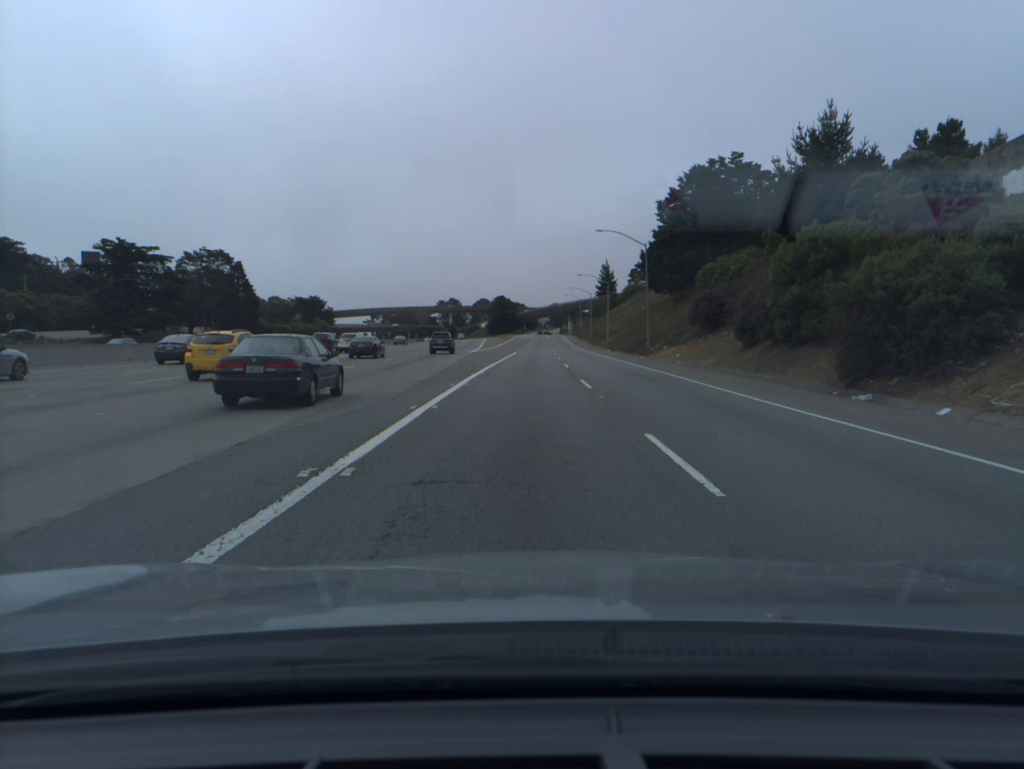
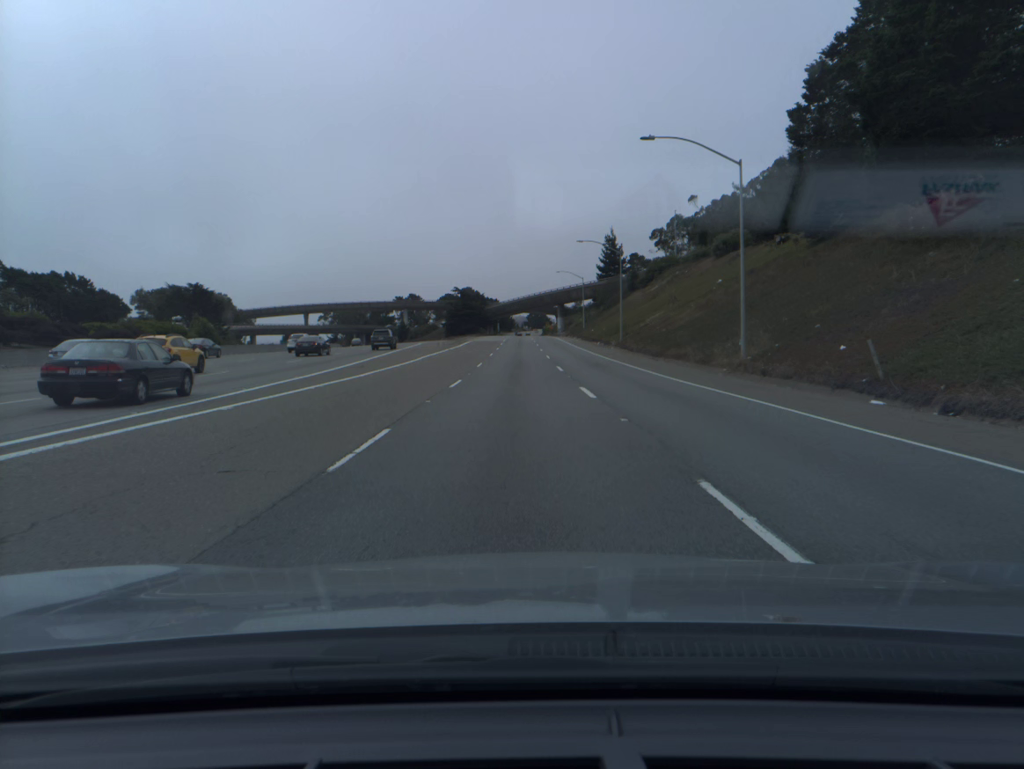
(+1.4, +77.0) m; +2°
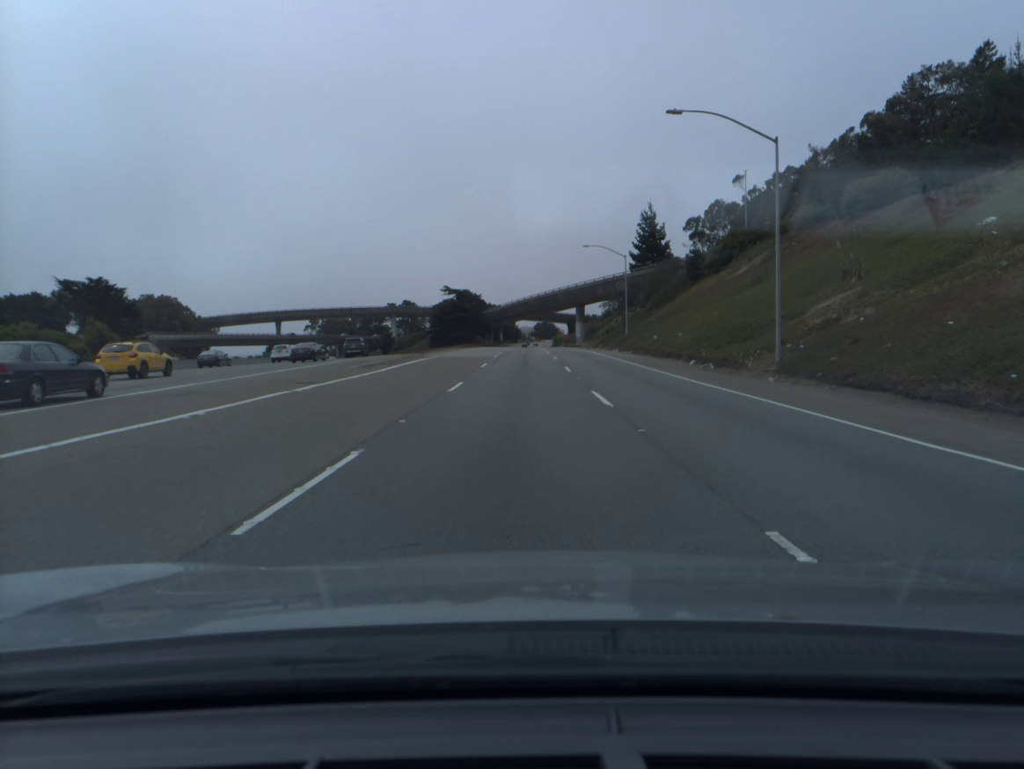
(-0.1, +46.5) m; 0°
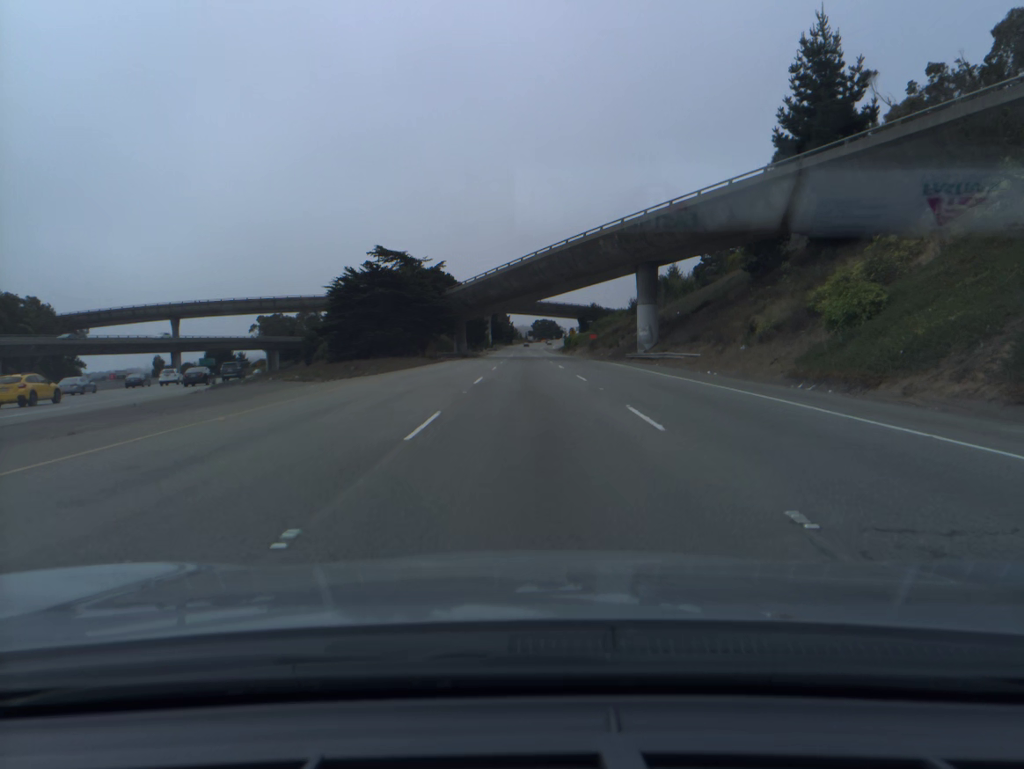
(0.0, +77.0) m; 0°
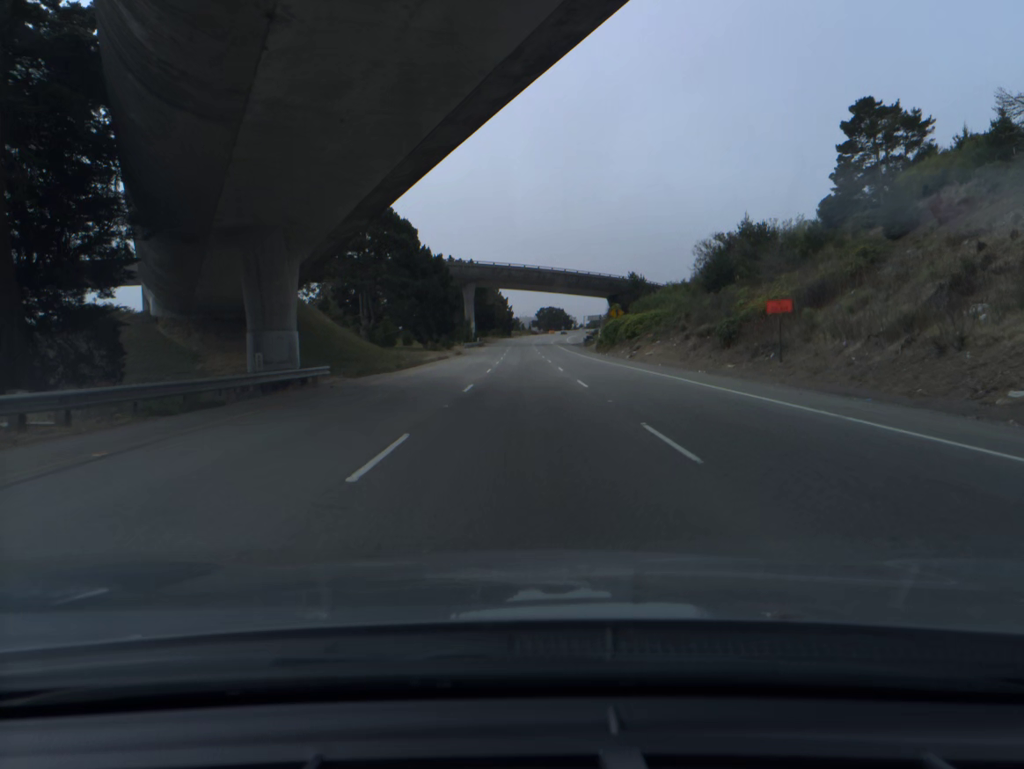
(0.0, +76.7) m; 0°
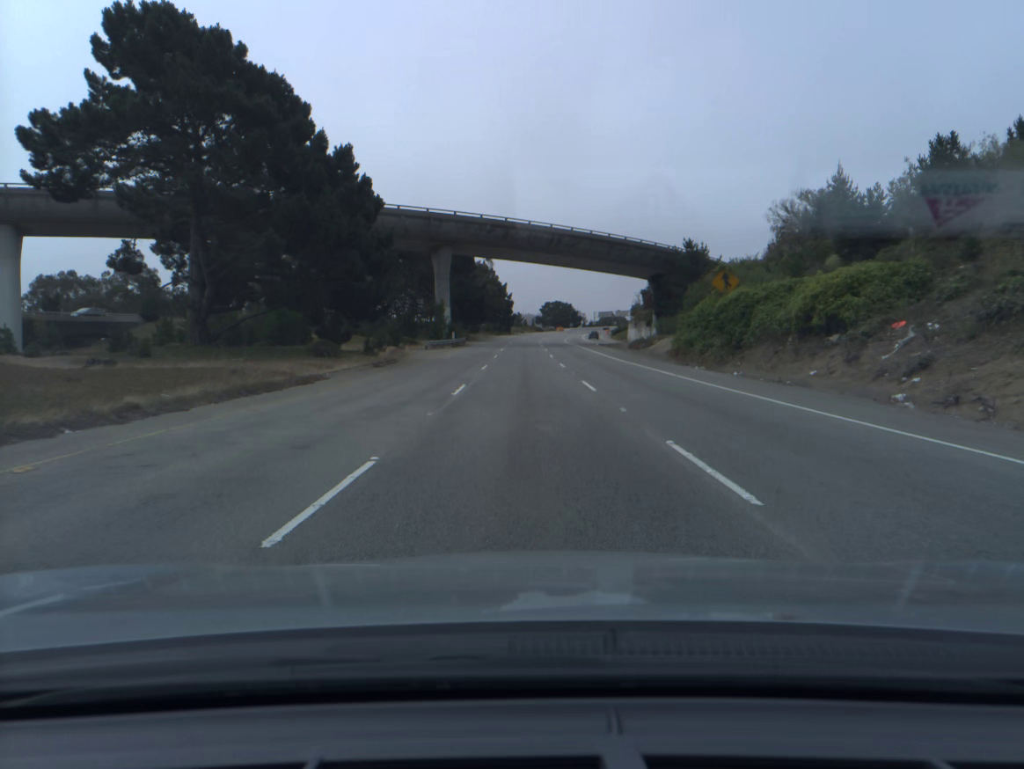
(0.0, +46.7) m; 0°
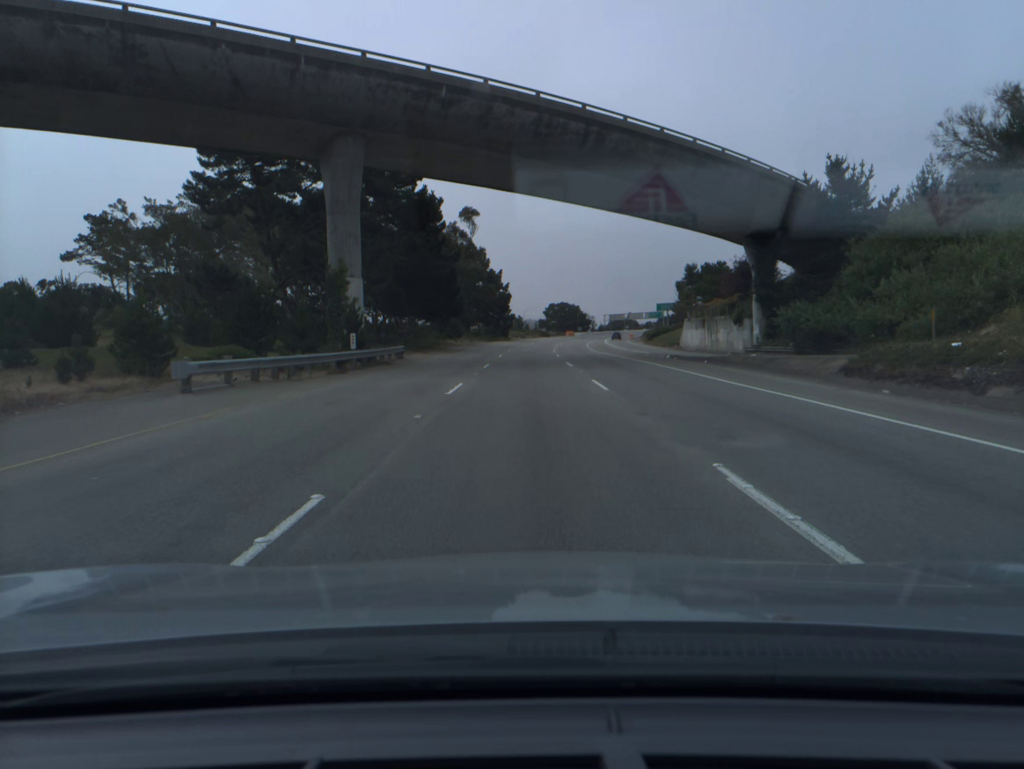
(0.0, +46.7) m; 0°
